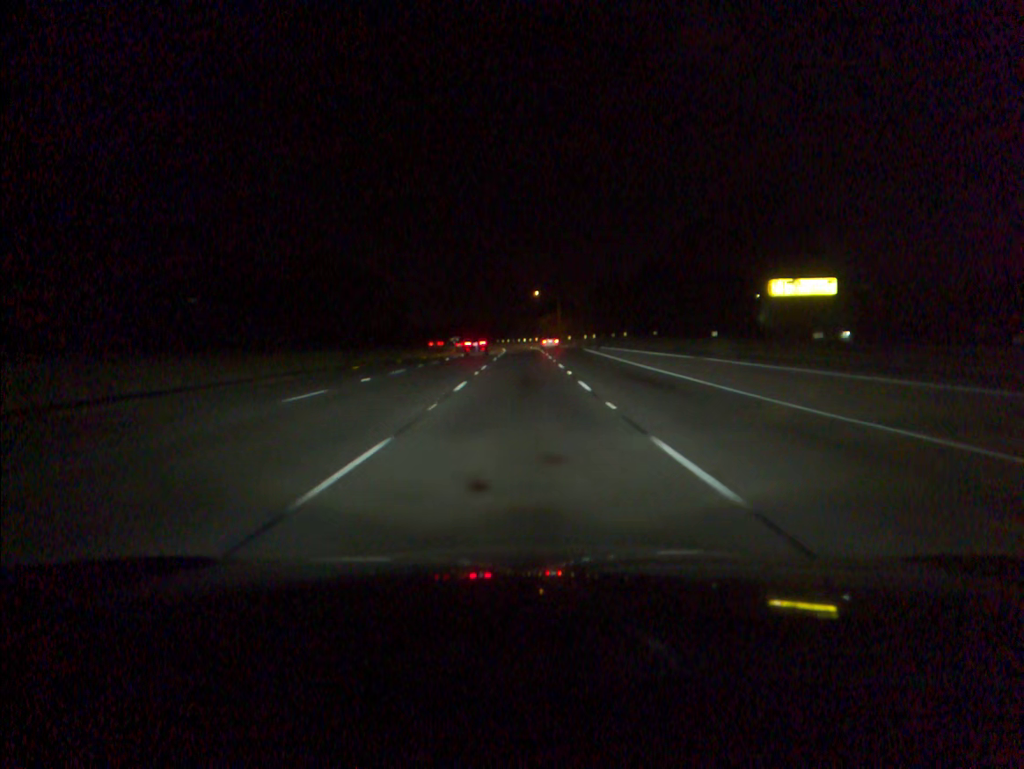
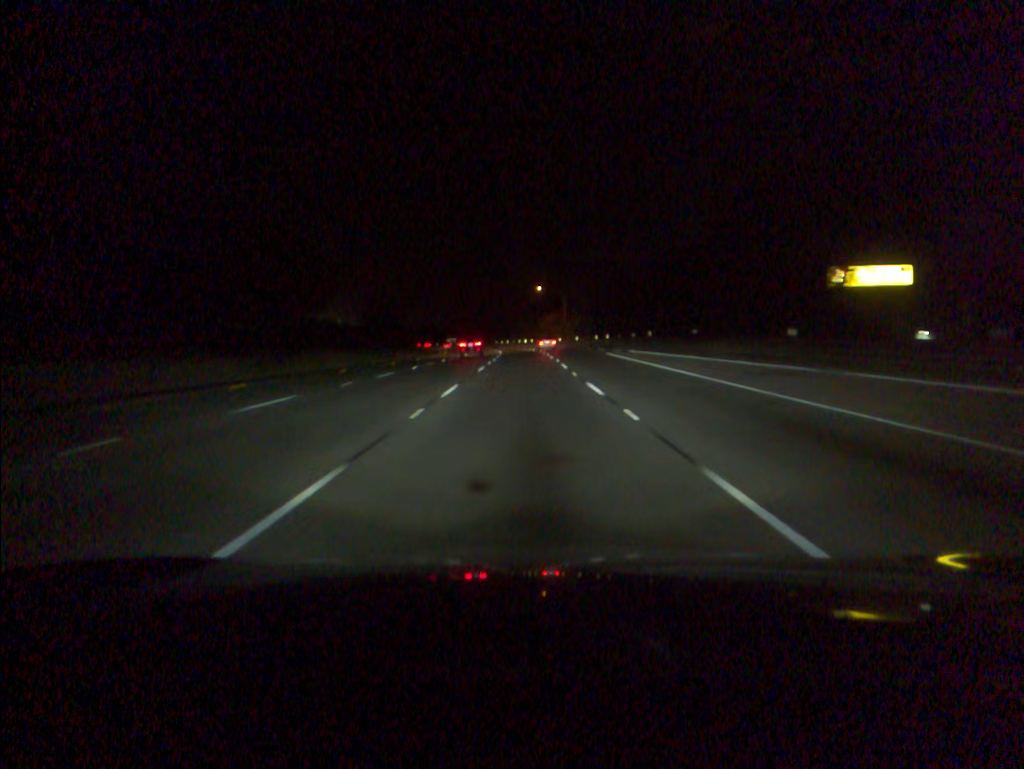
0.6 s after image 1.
(0.0, +17.7) m; 0°
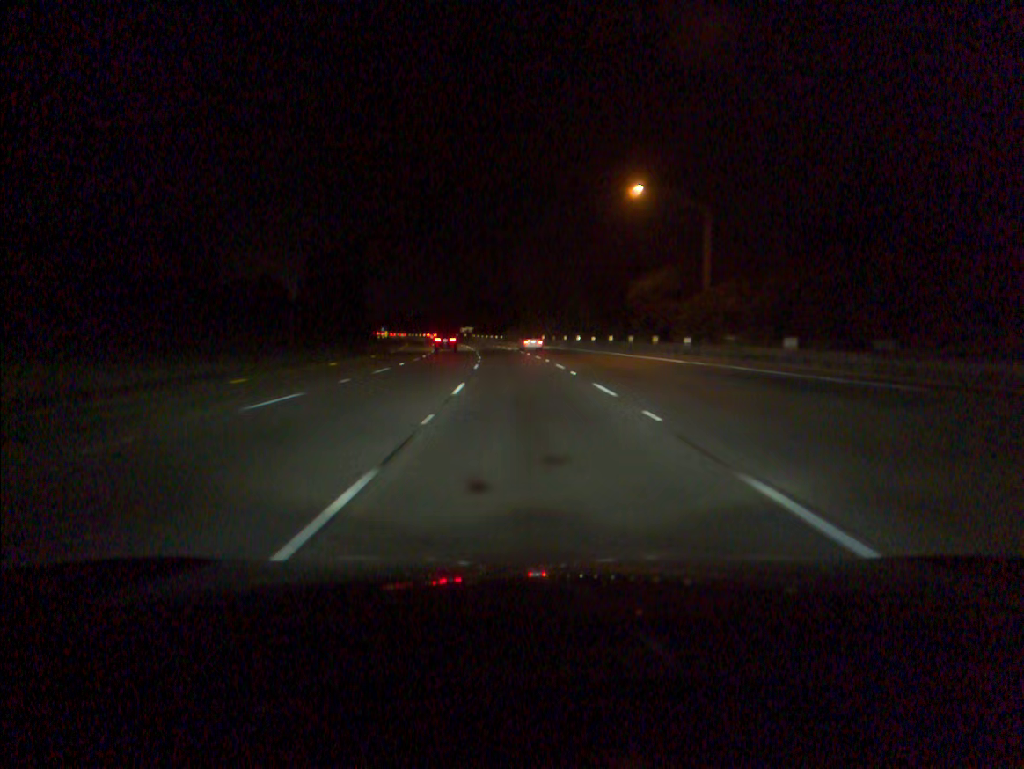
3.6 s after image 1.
(-1.2, +88.0) m; -3°
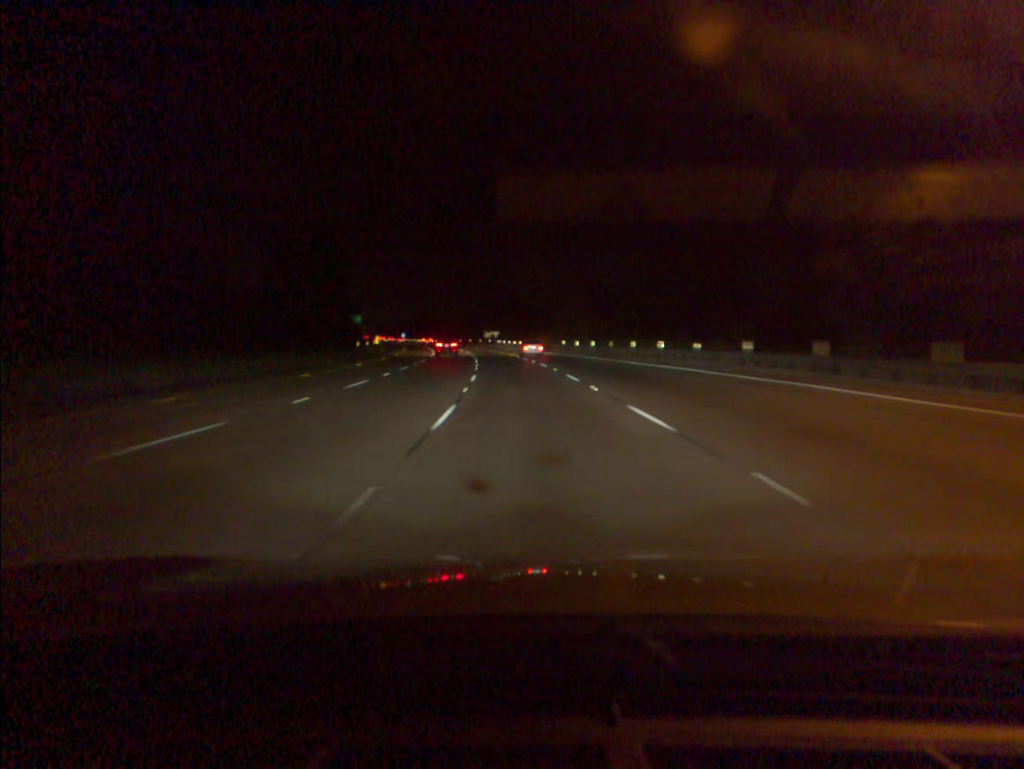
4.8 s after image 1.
(-0.7, +35.0) m; -2°
